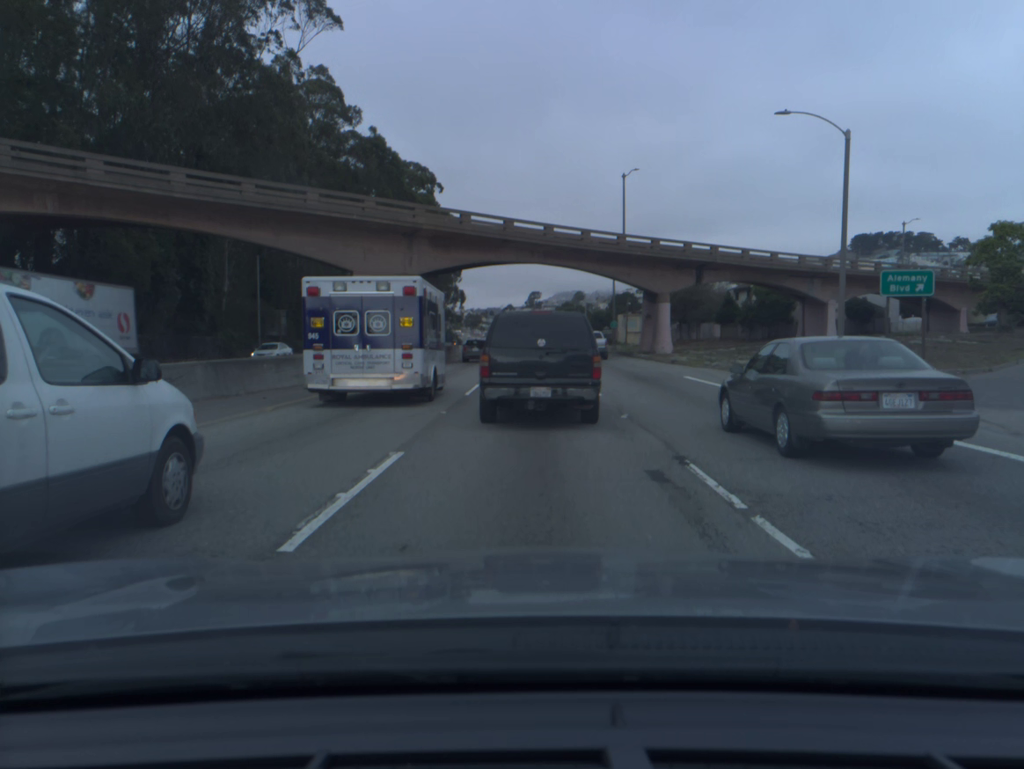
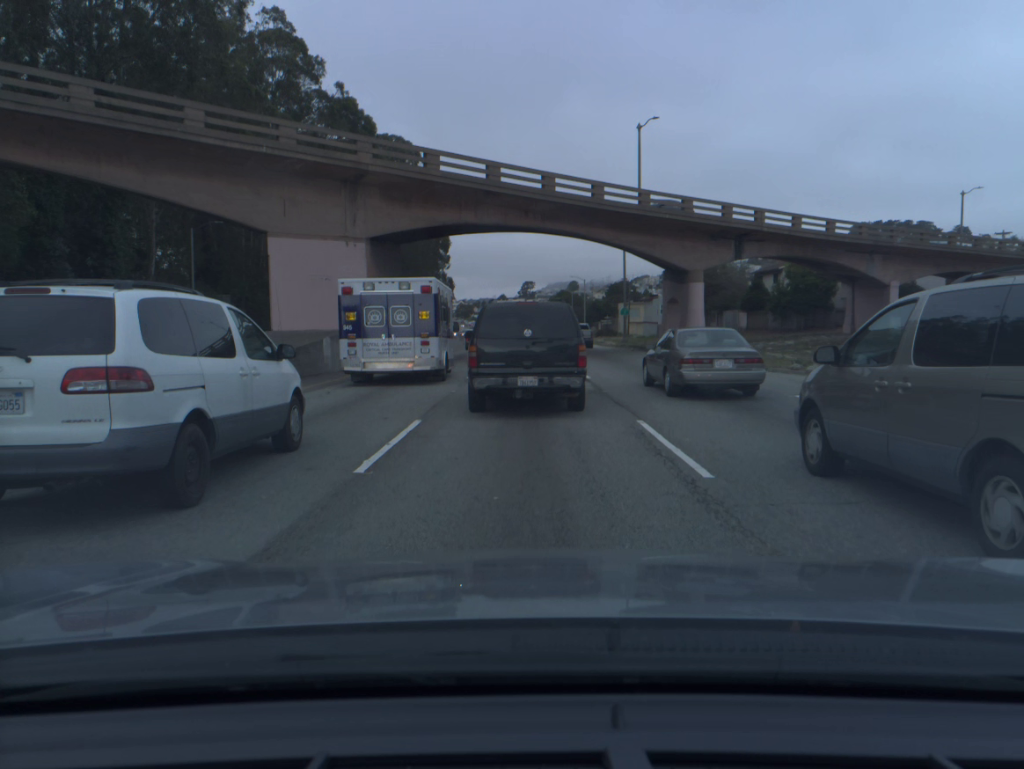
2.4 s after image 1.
(+0.1, +11.9) m; +1°
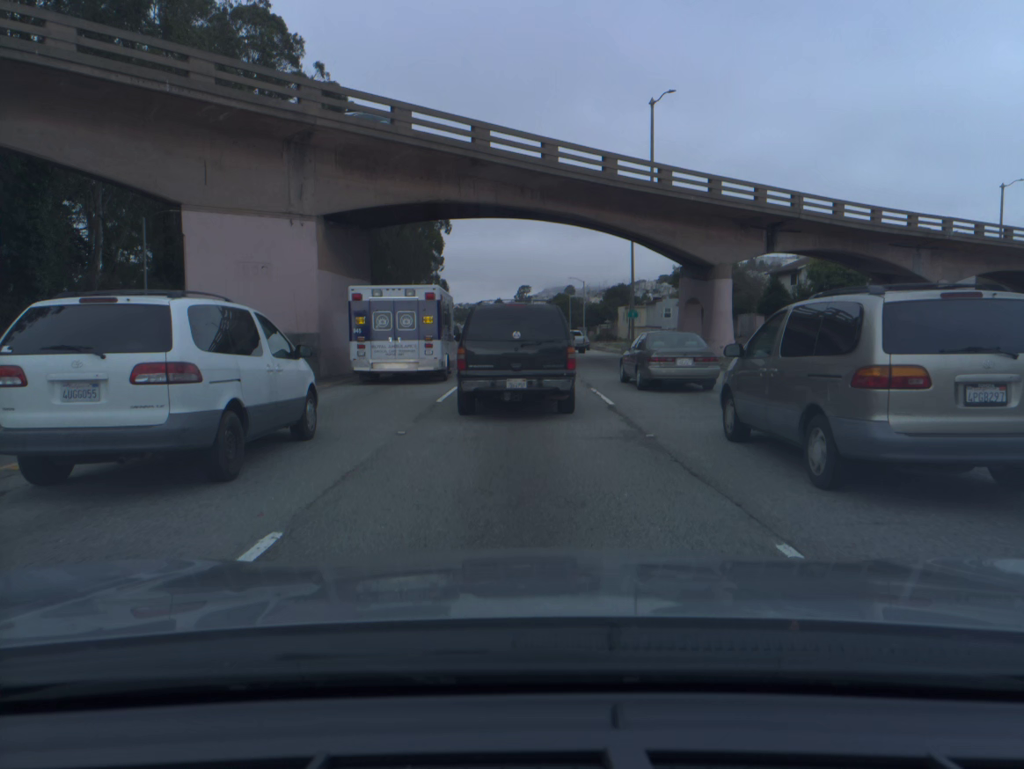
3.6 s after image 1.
(0.0, +6.7) m; 0°
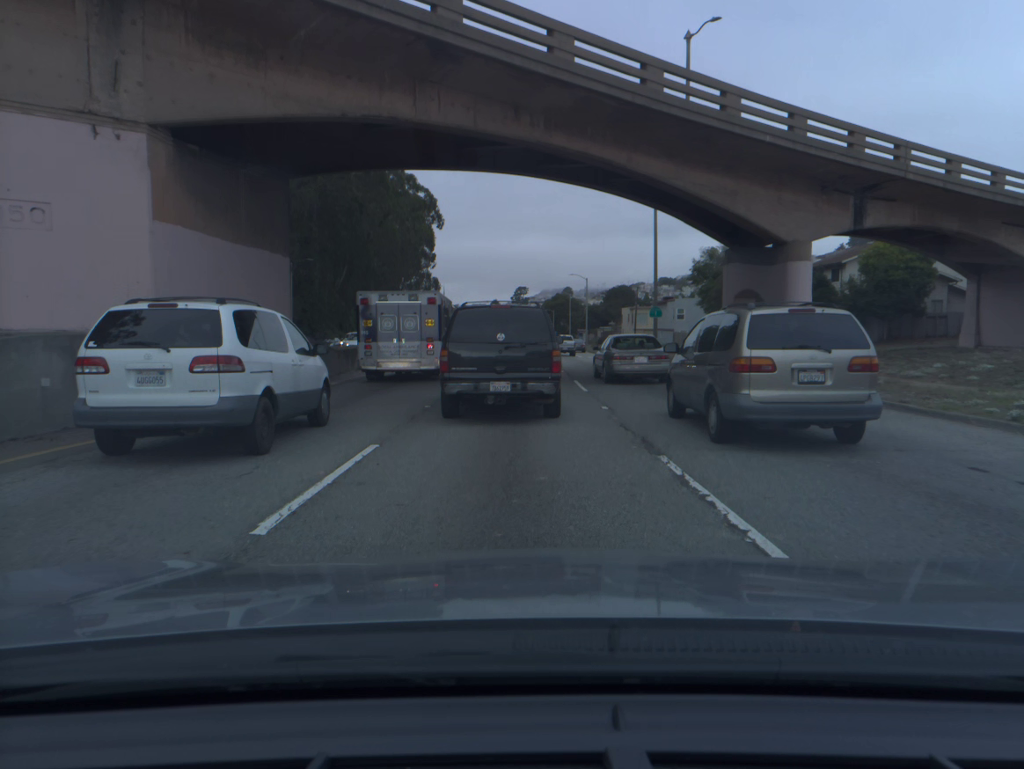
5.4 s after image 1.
(0.0, +10.3) m; 0°
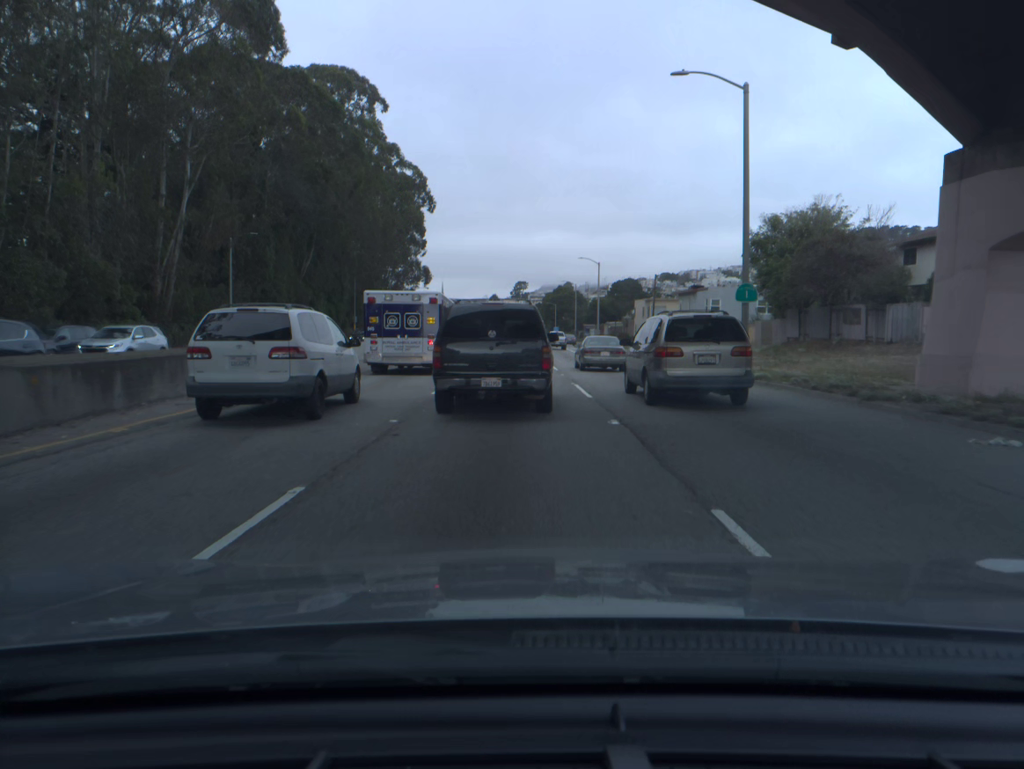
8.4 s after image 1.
(+0.1, +17.6) m; 0°
